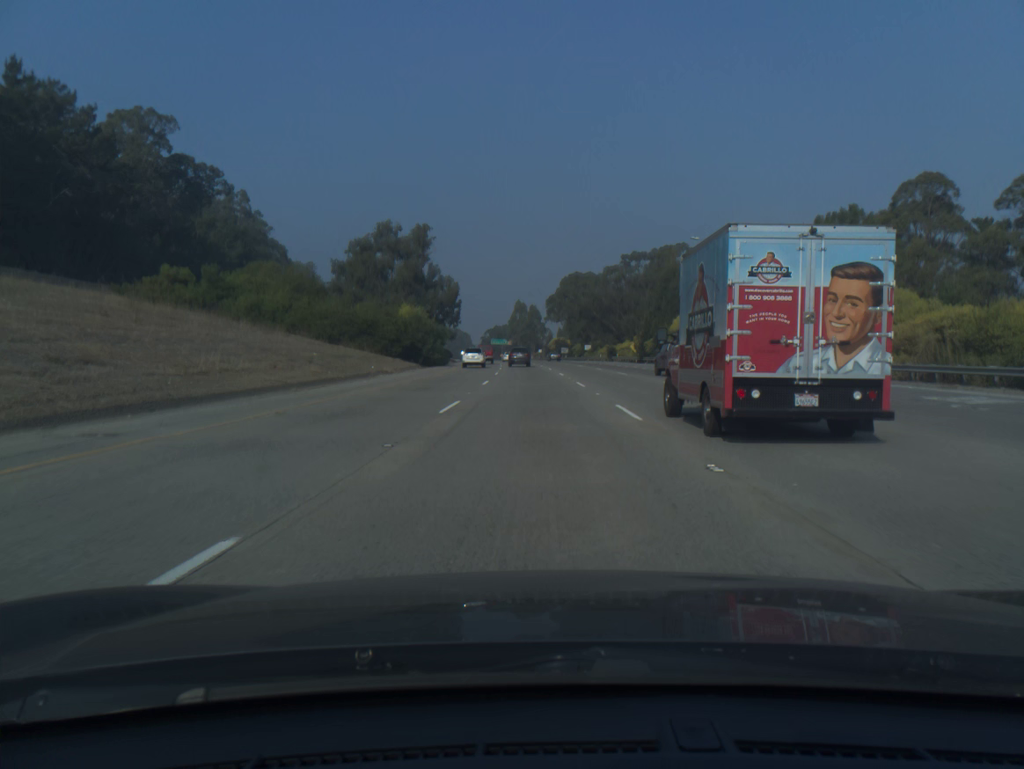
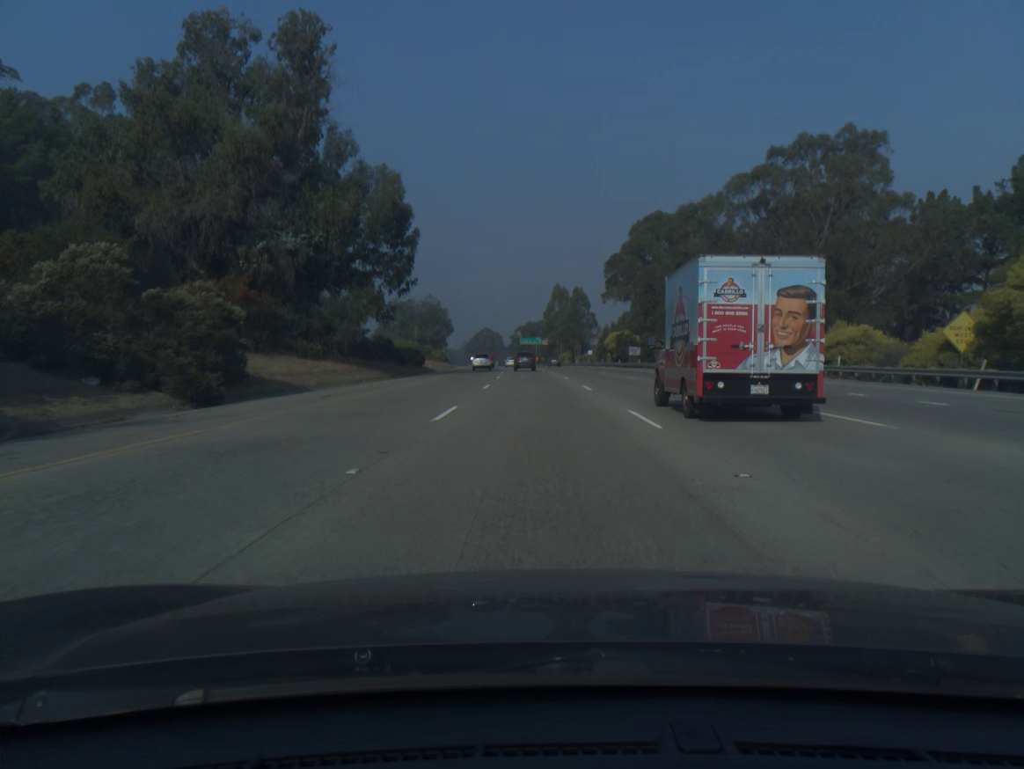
(-1.9, +74.9) m; -3°
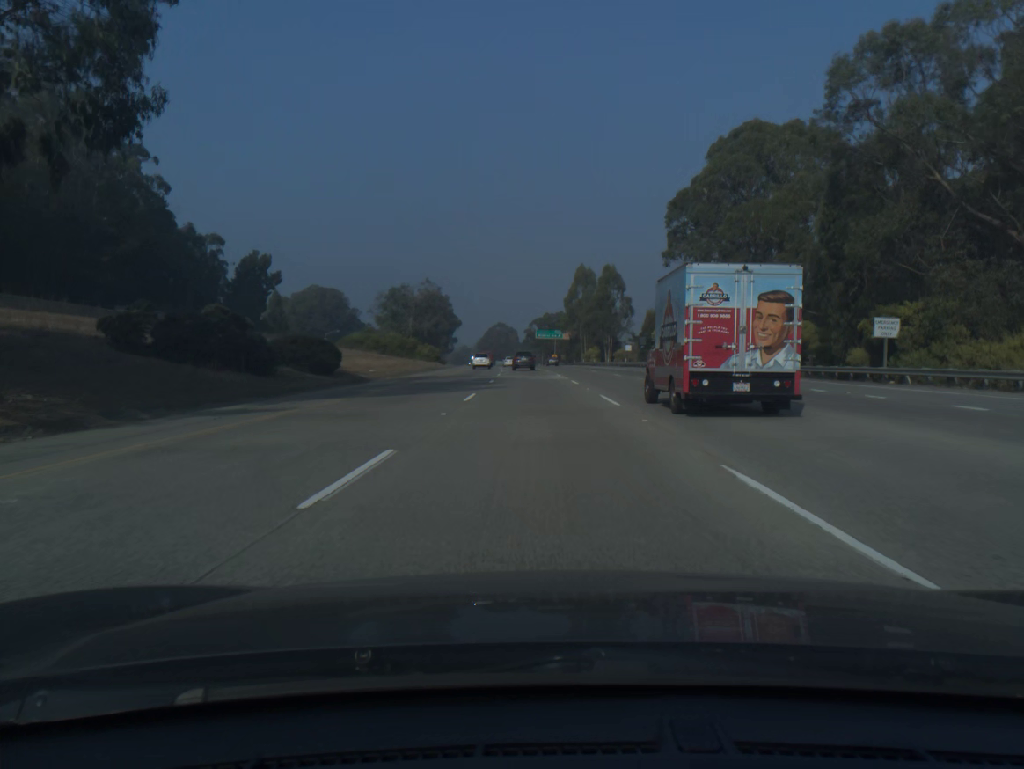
(-0.4, +37.6) m; -1°
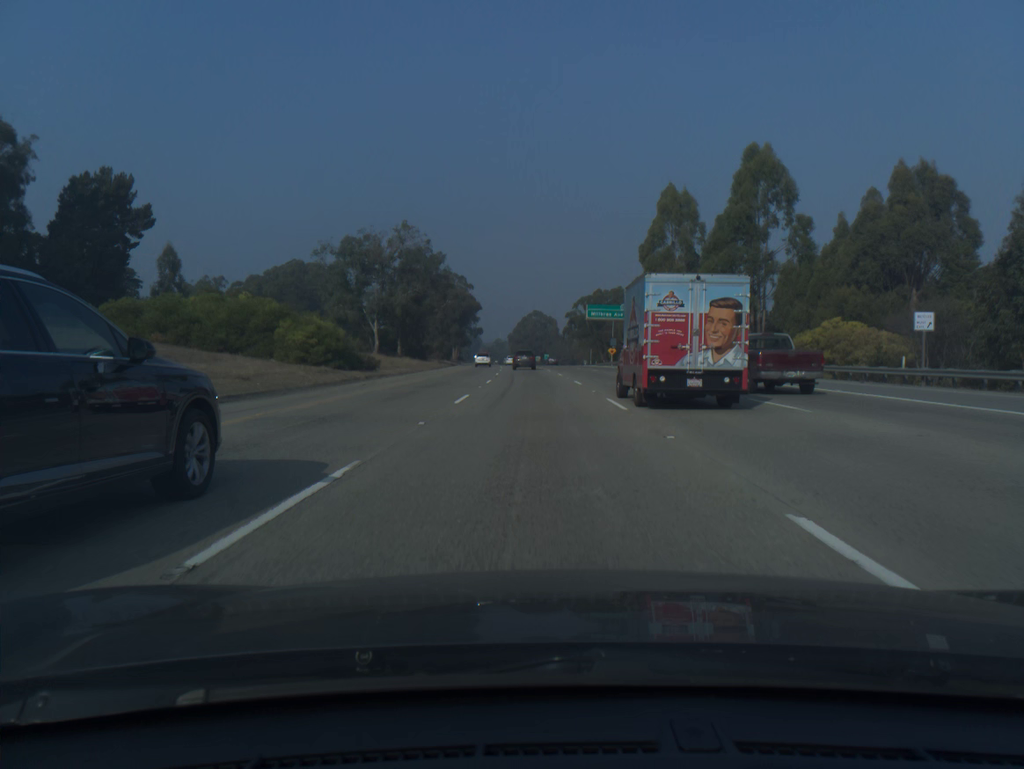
(-1.7, +75.1) m; -3°
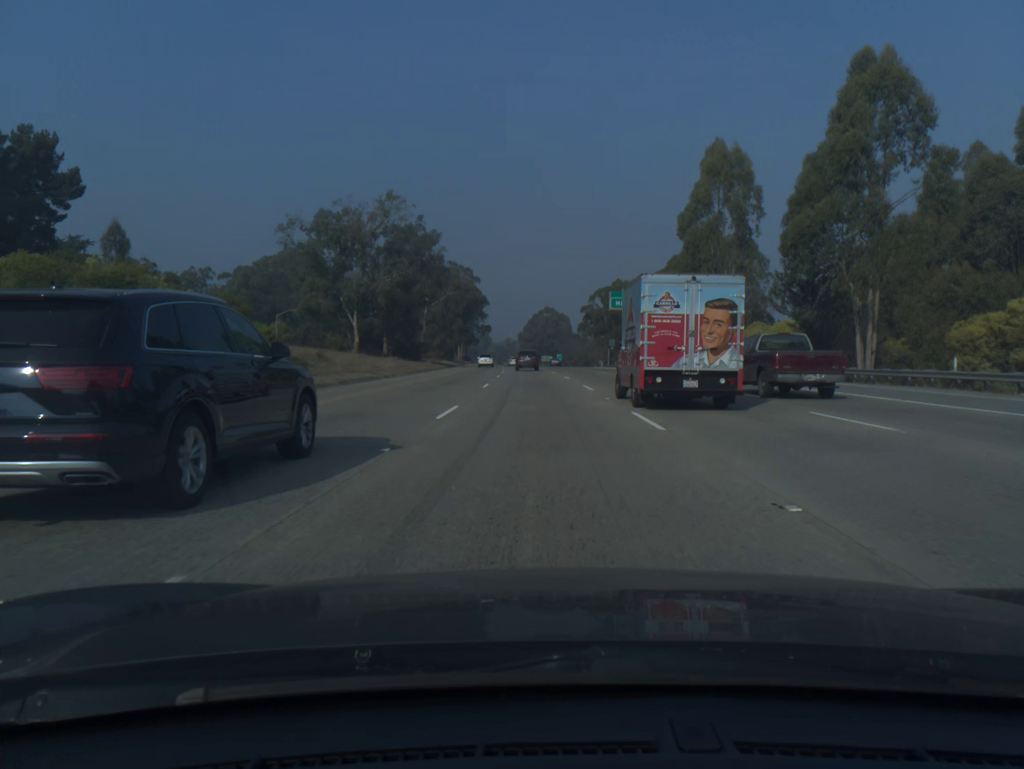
(-0.1, +18.7) m; -1°
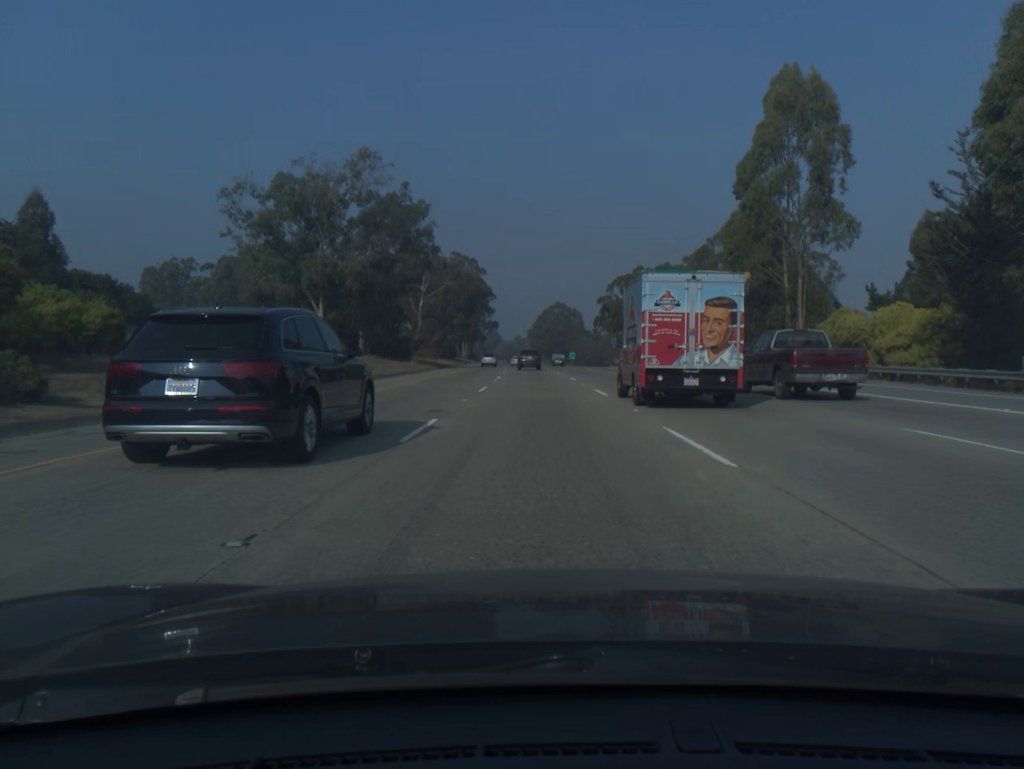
(-0.1, +18.7) m; -1°
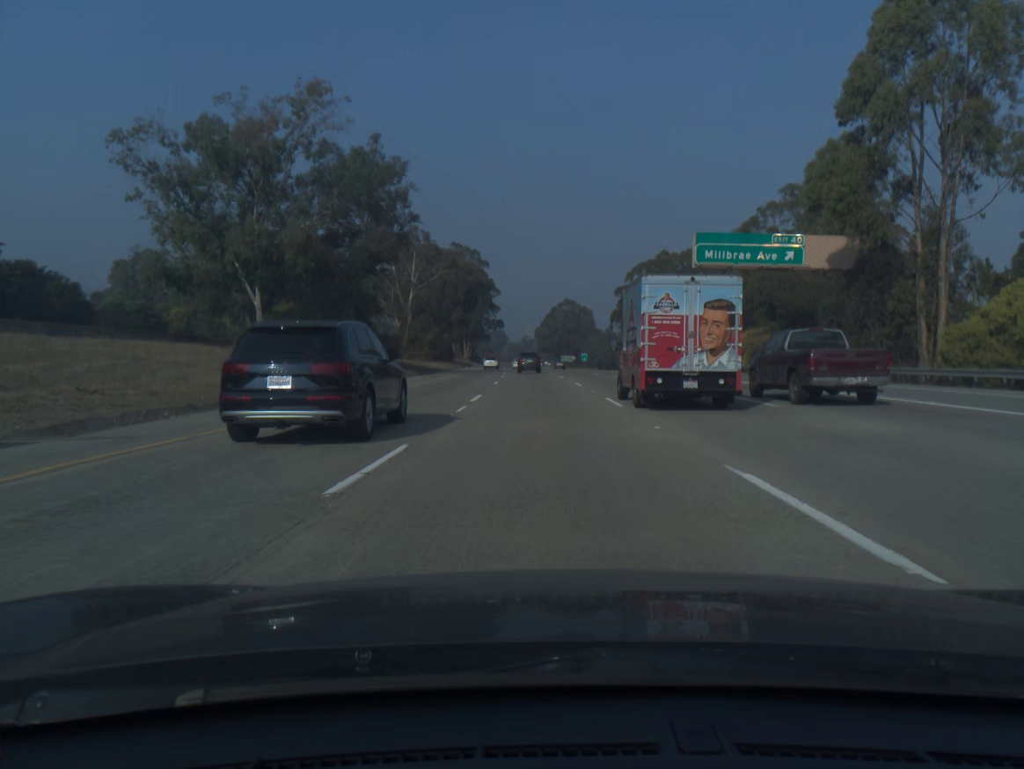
(-0.1, +18.6) m; -1°
